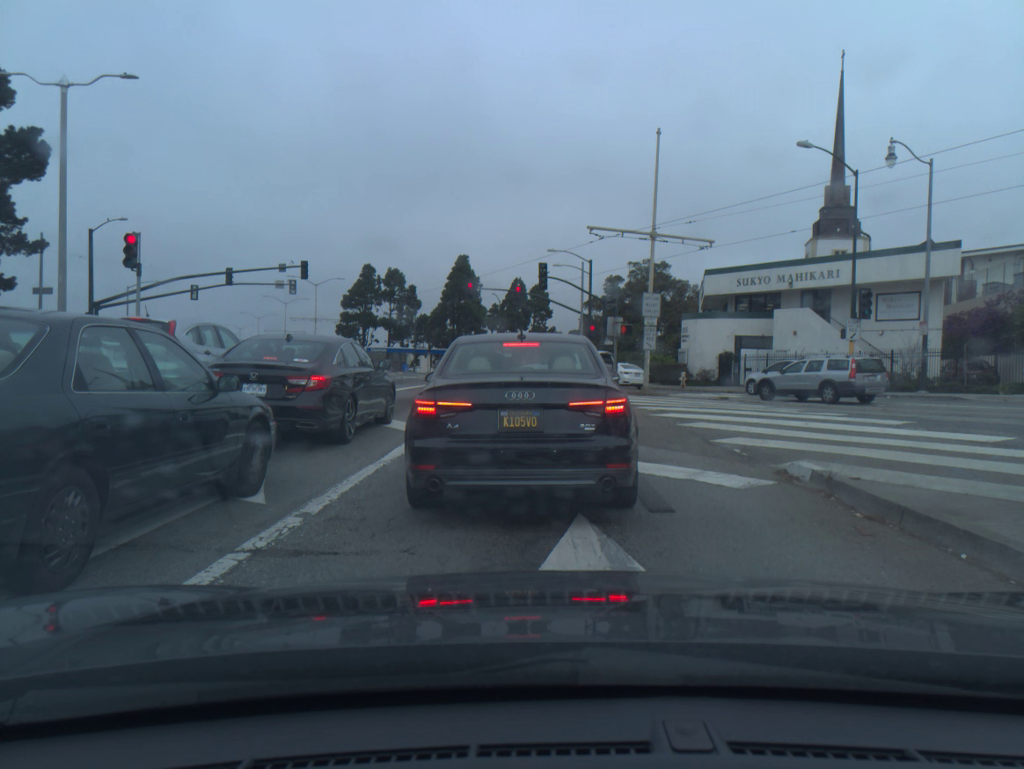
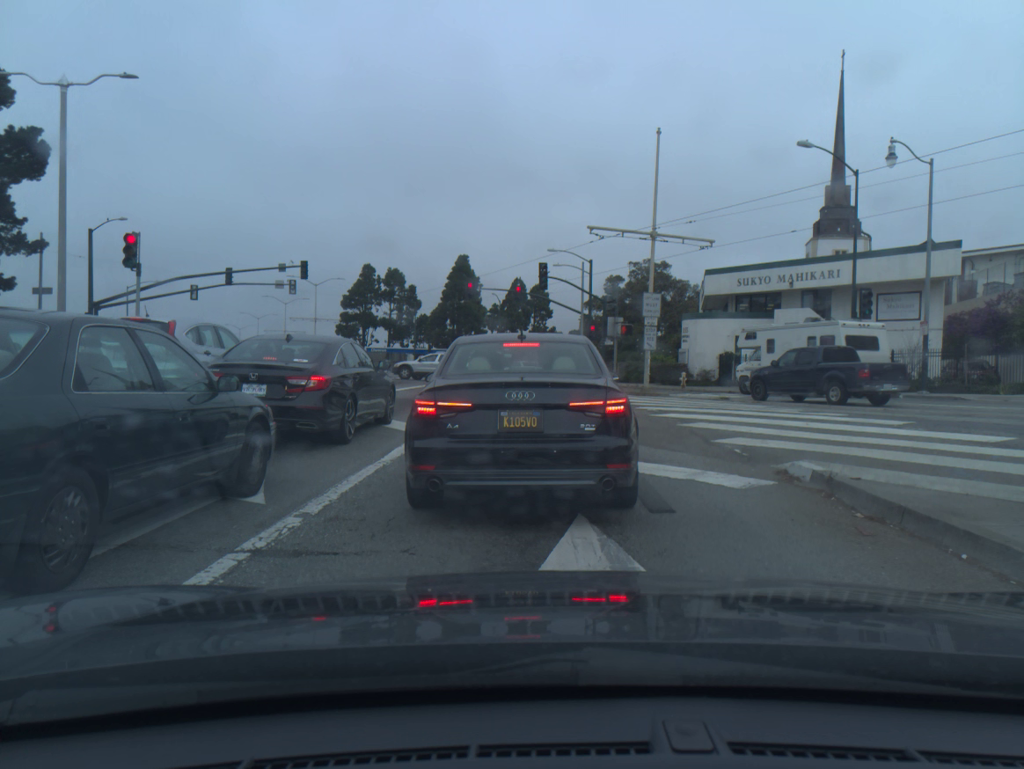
(0.0, 0.0) m; 0°
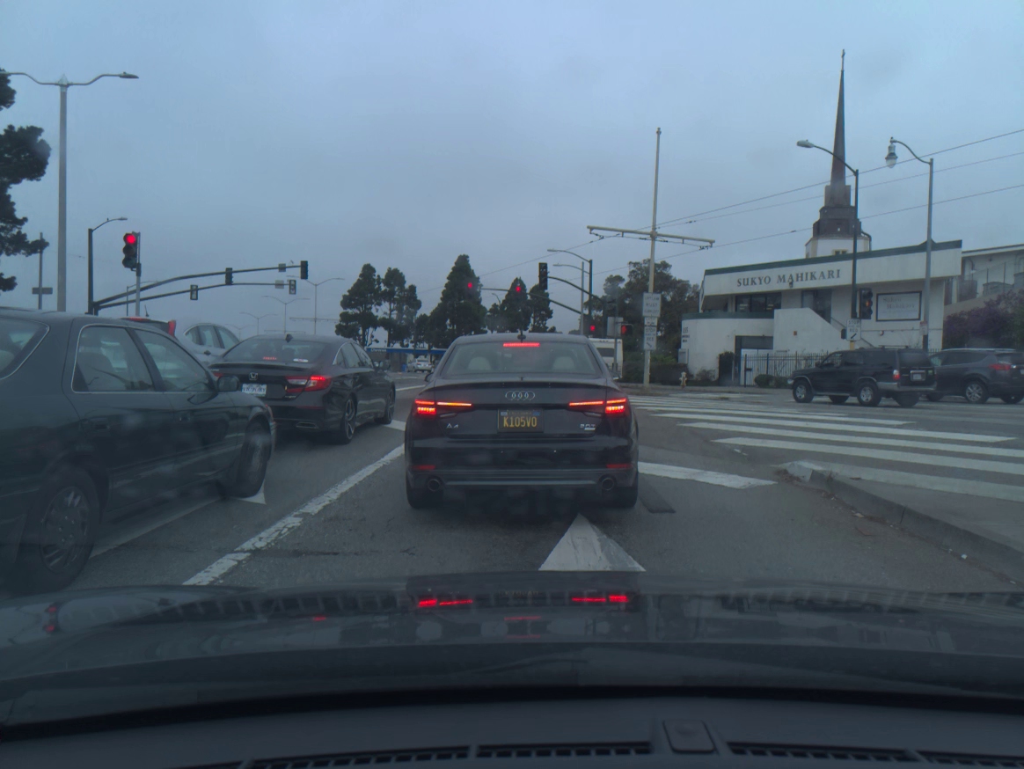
(0.0, 0.0) m; 0°
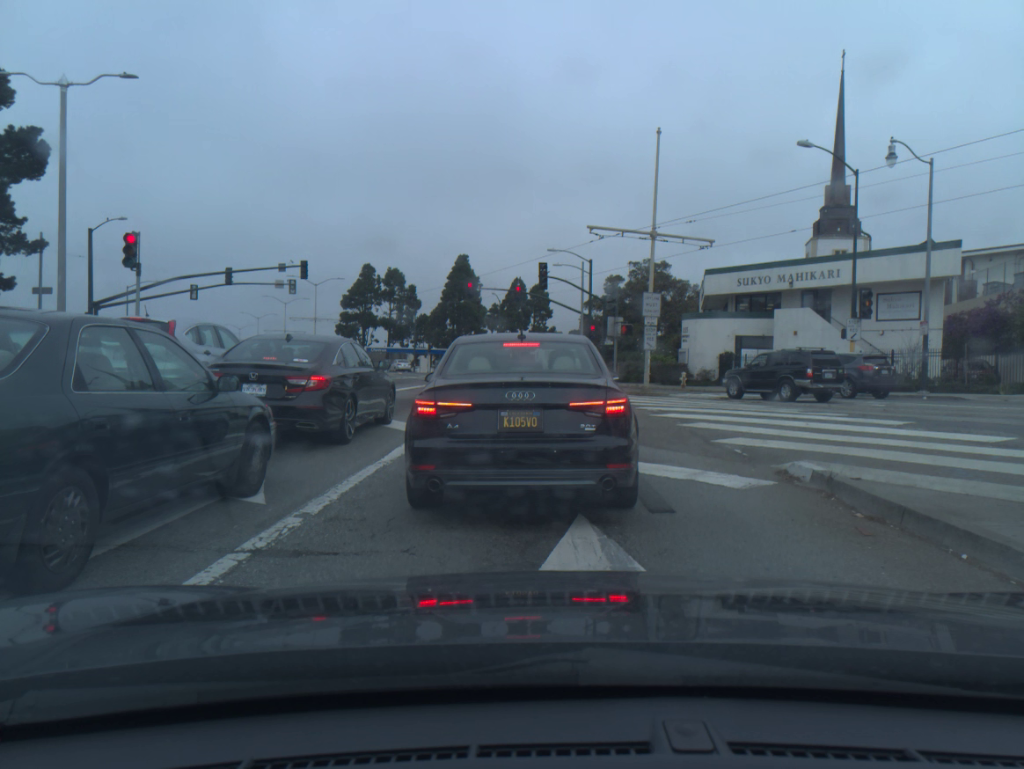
(0.0, 0.0) m; 0°
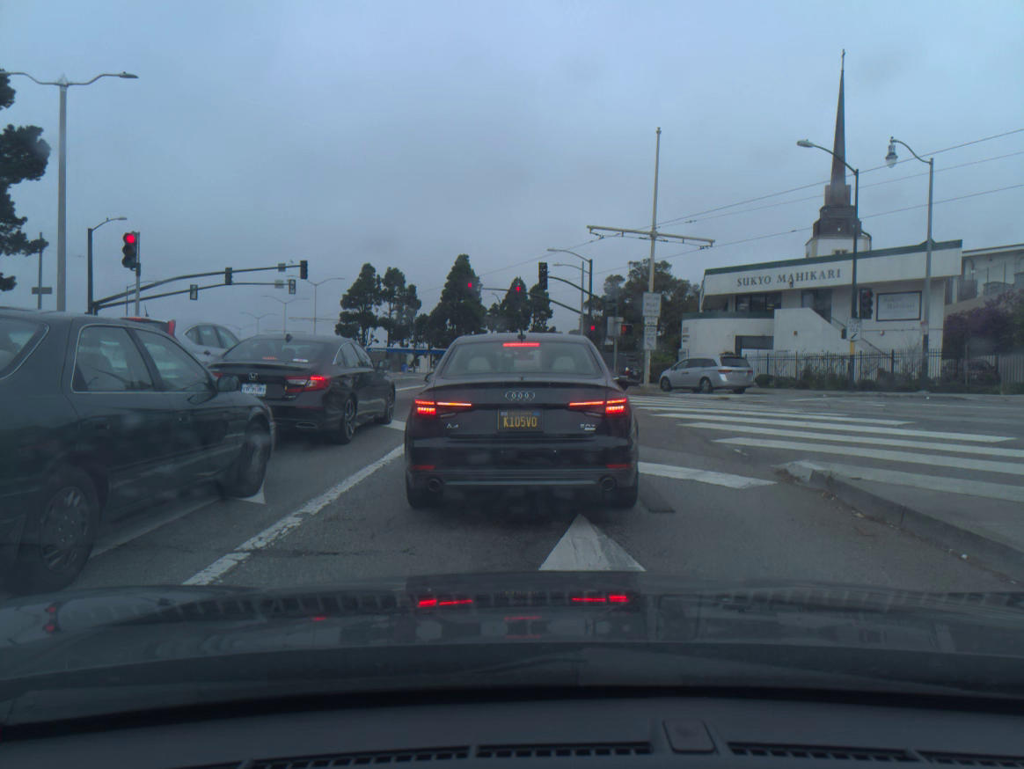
(0.0, 0.0) m; 0°
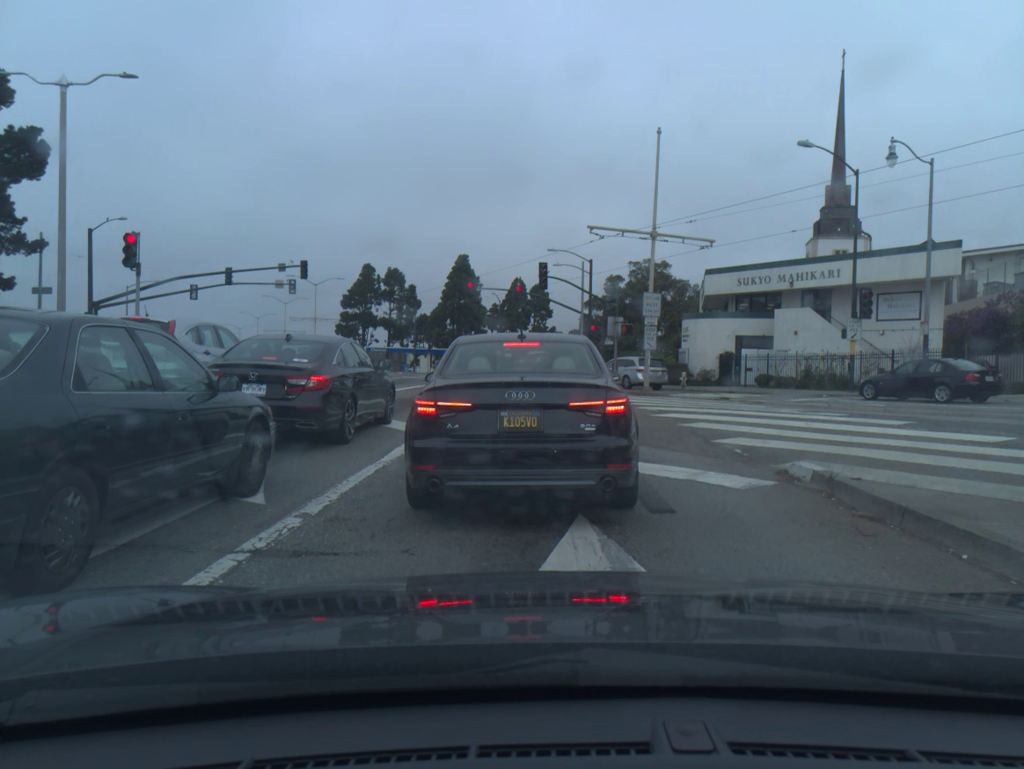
(0.0, 0.0) m; 0°
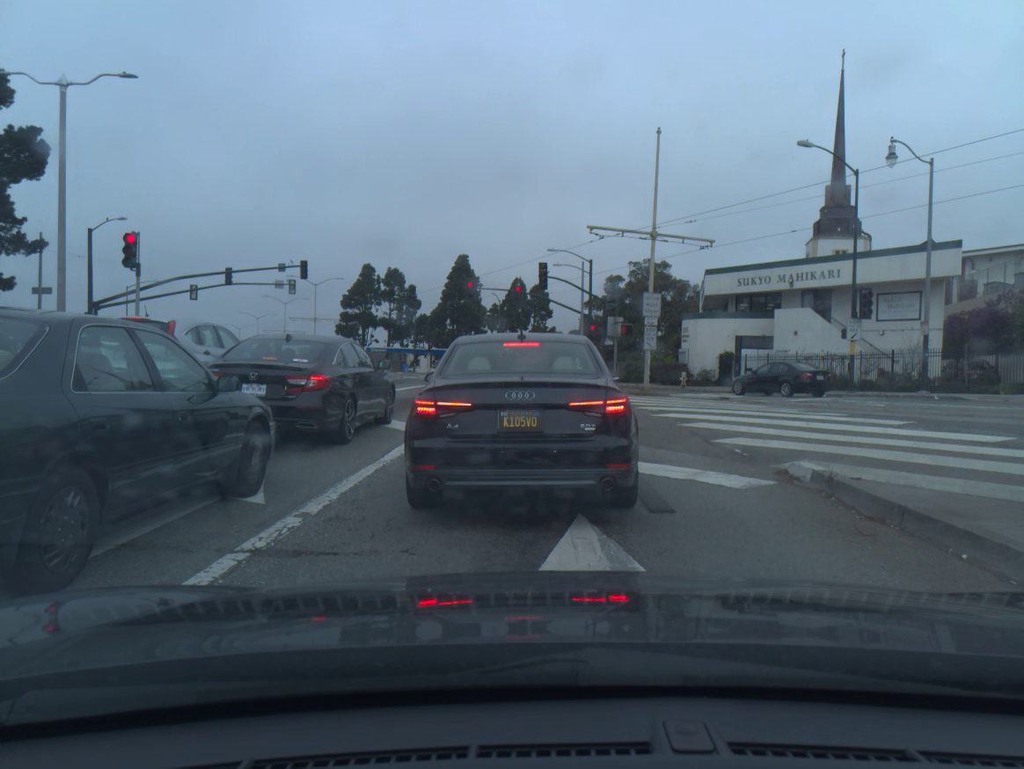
(0.0, 0.0) m; 0°
